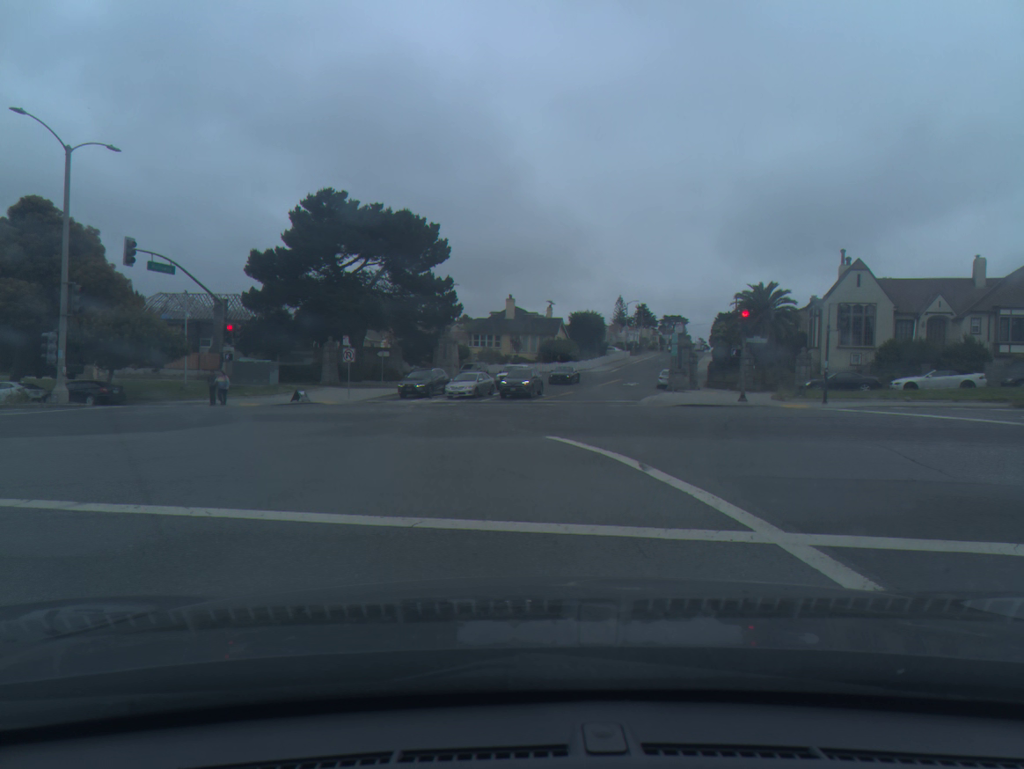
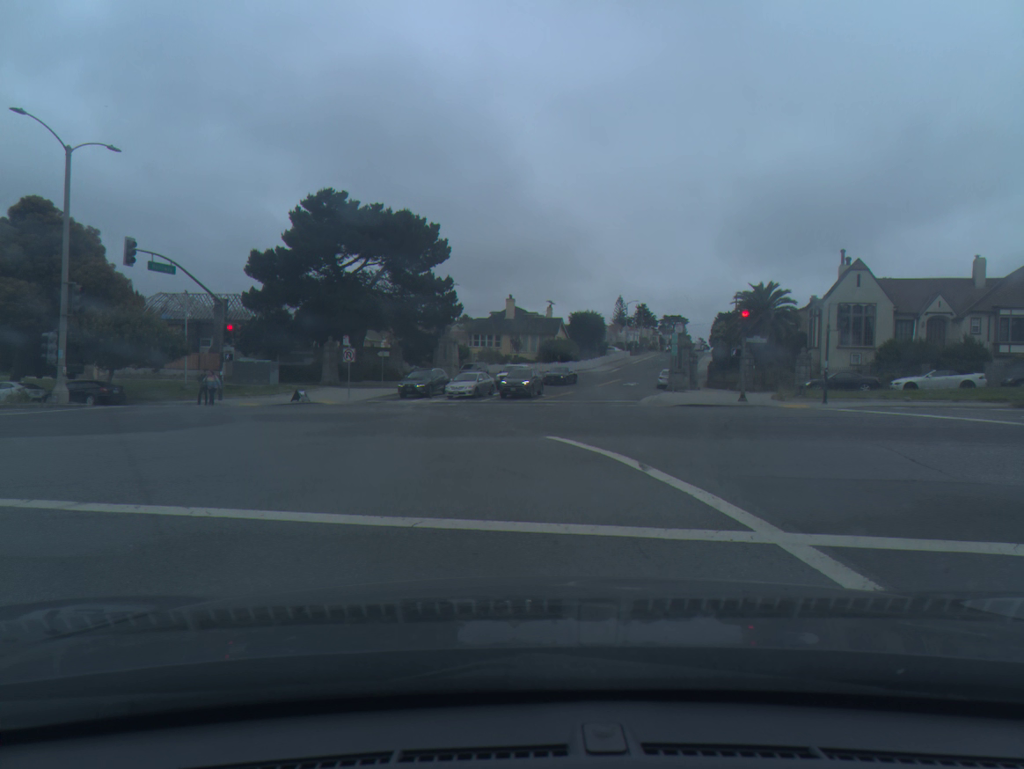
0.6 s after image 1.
(0.0, 0.0) m; 0°
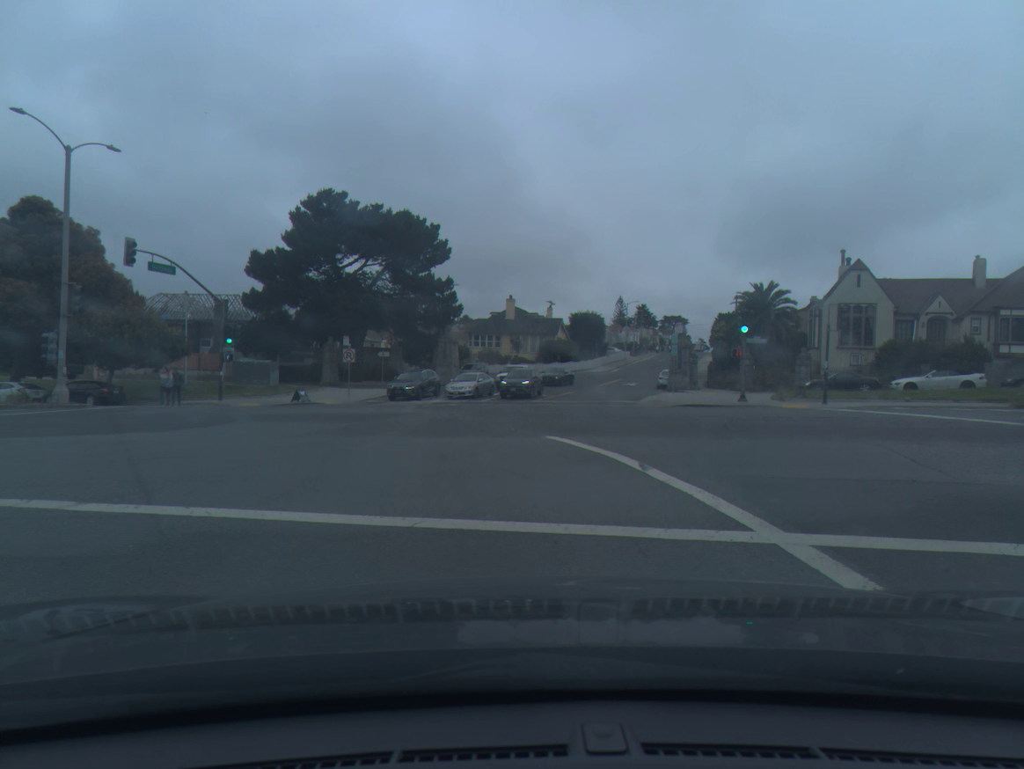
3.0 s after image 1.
(0.0, 0.0) m; 0°
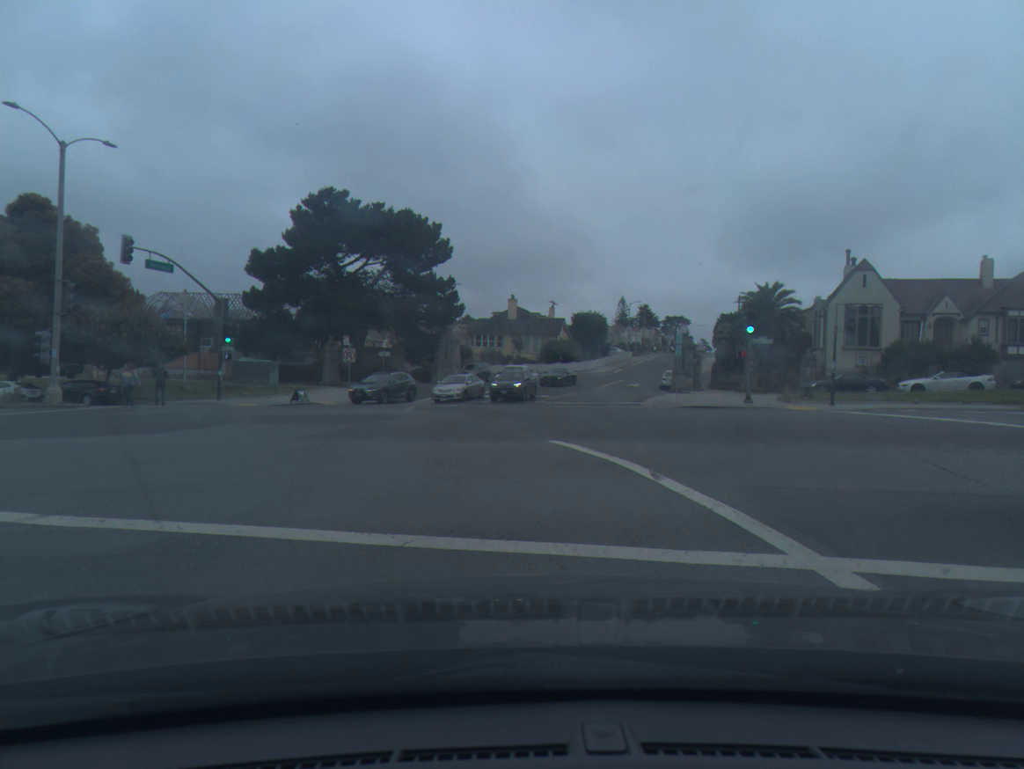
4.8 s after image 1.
(0.0, +0.5) m; 0°
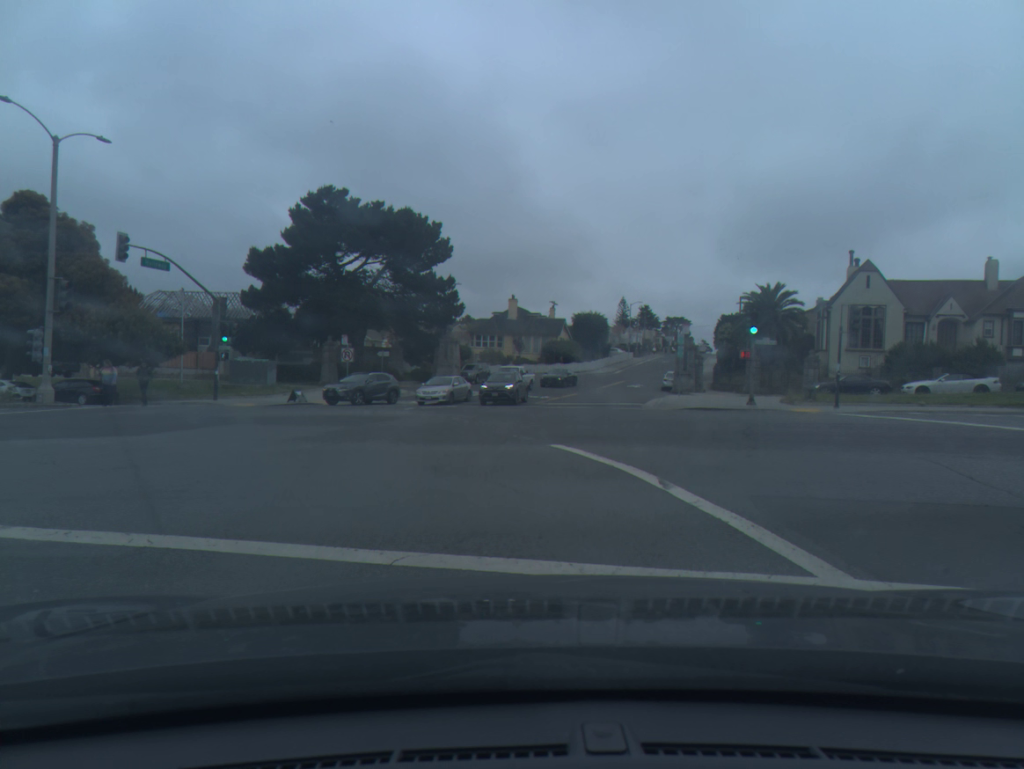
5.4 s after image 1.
(0.0, +0.4) m; 0°
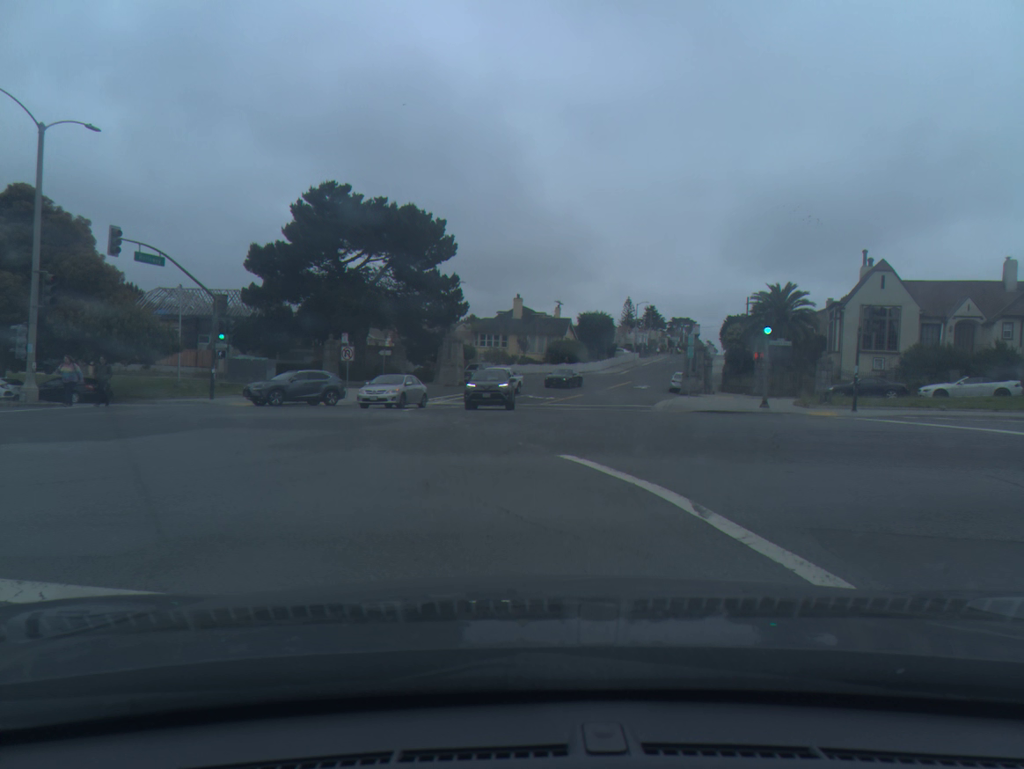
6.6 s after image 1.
(0.0, +1.2) m; 0°
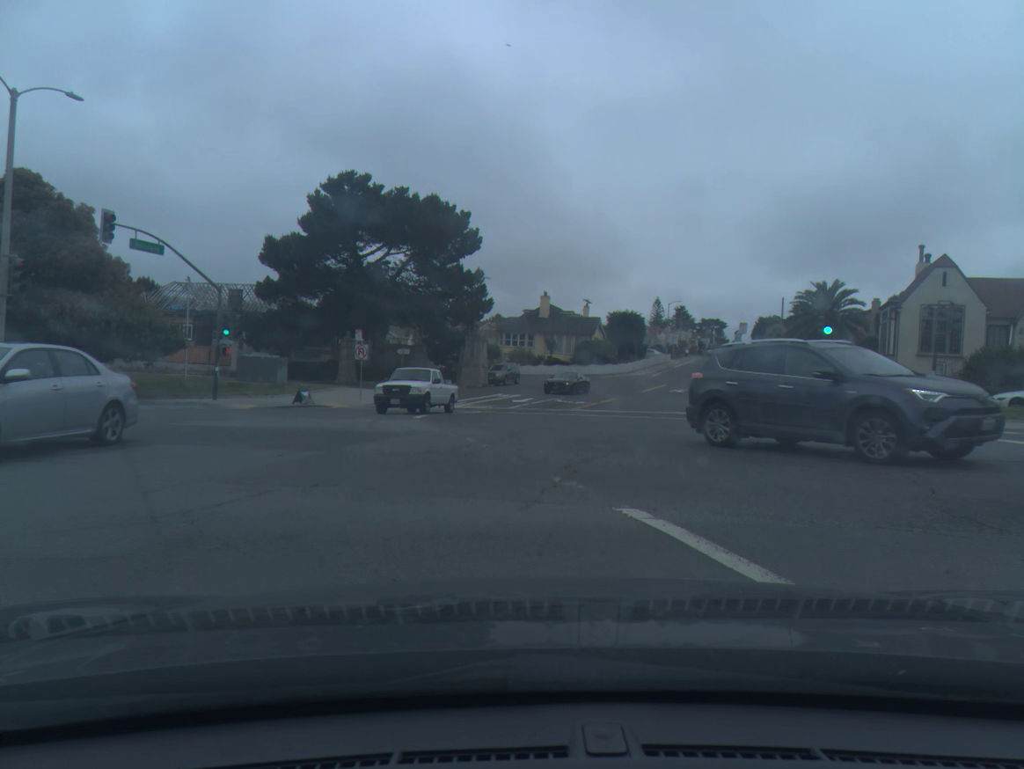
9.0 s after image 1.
(-0.1, +3.4) m; -2°
